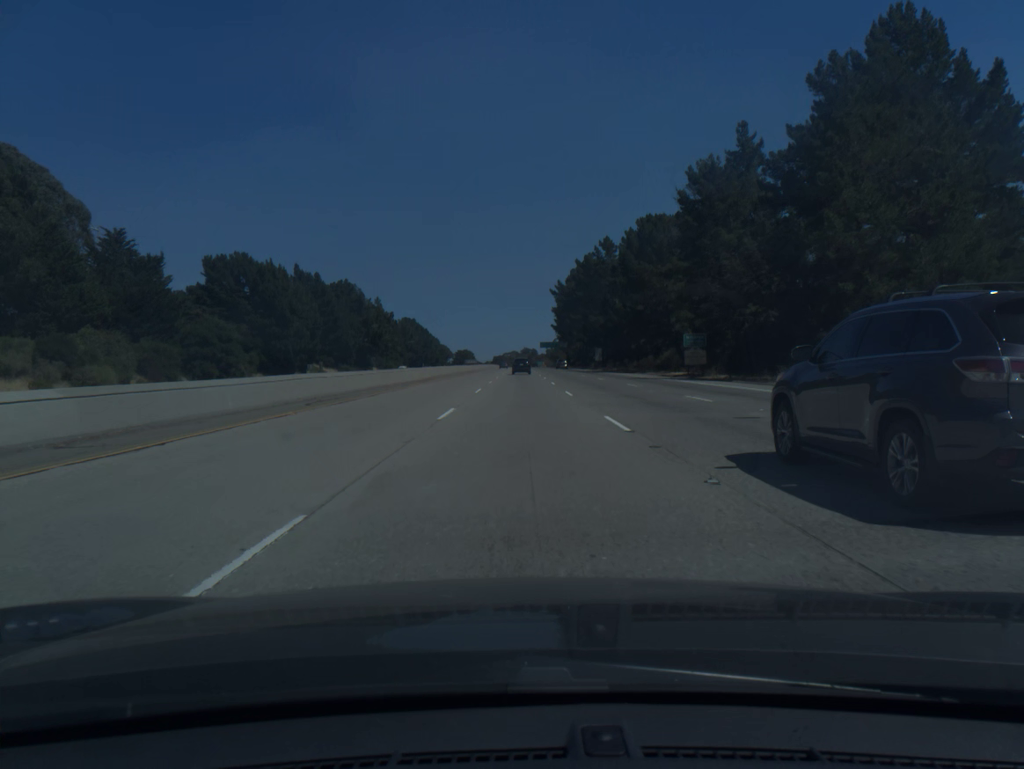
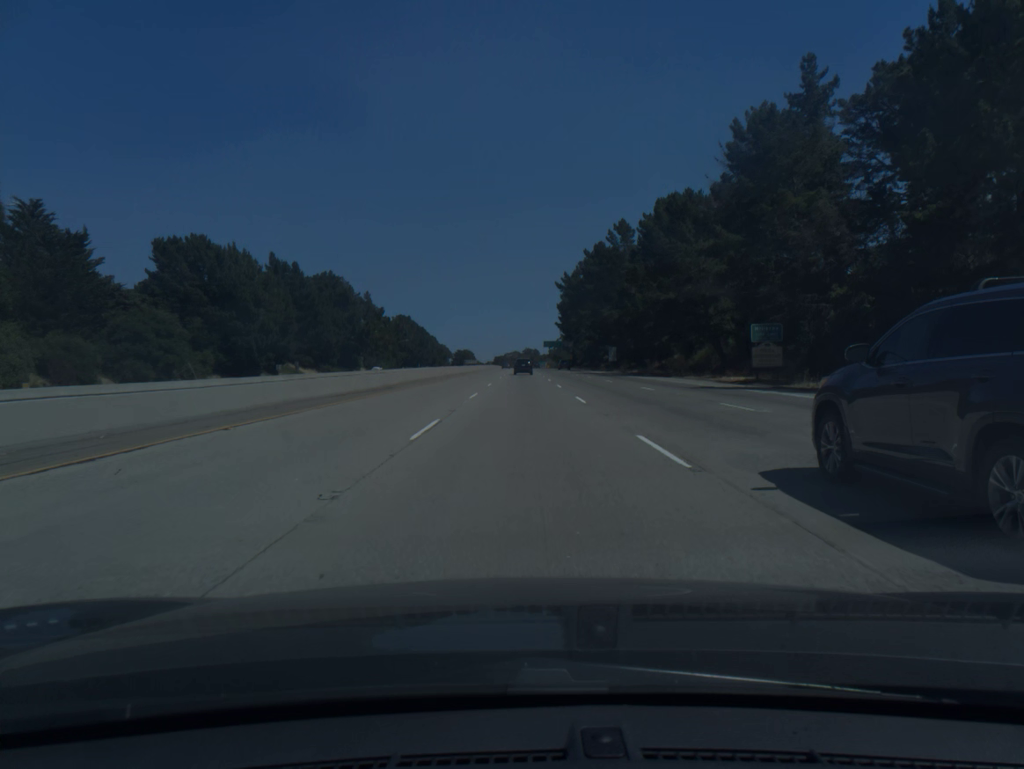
(0.0, +18.9) m; 0°
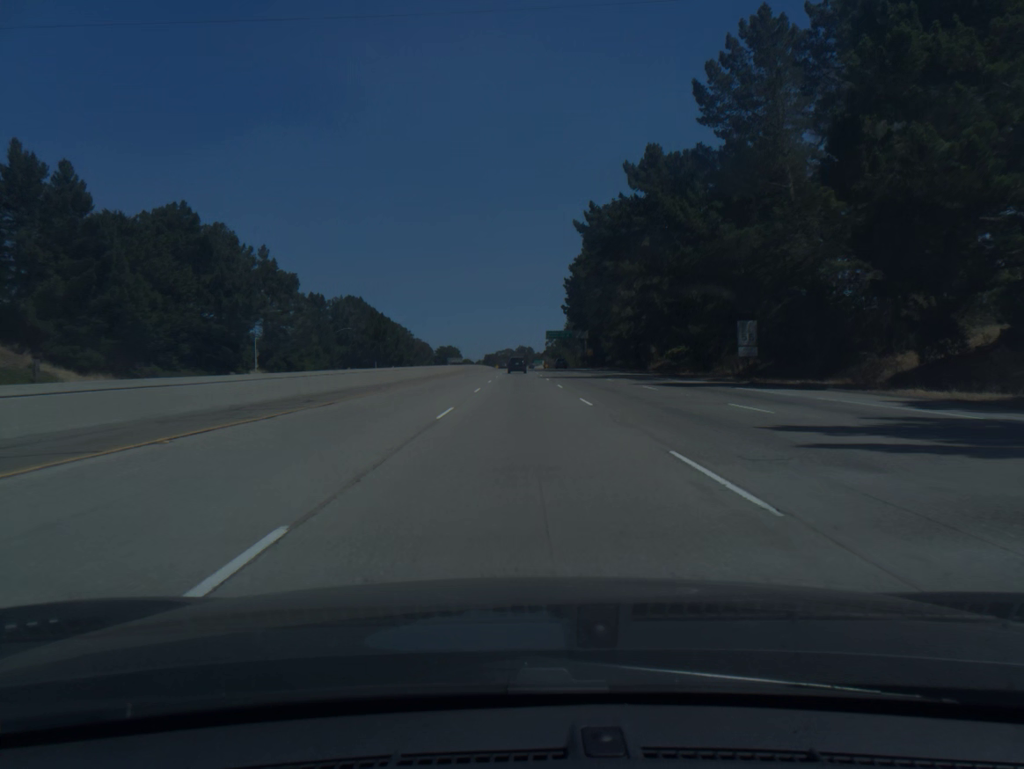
(+0.1, +75.4) m; 0°
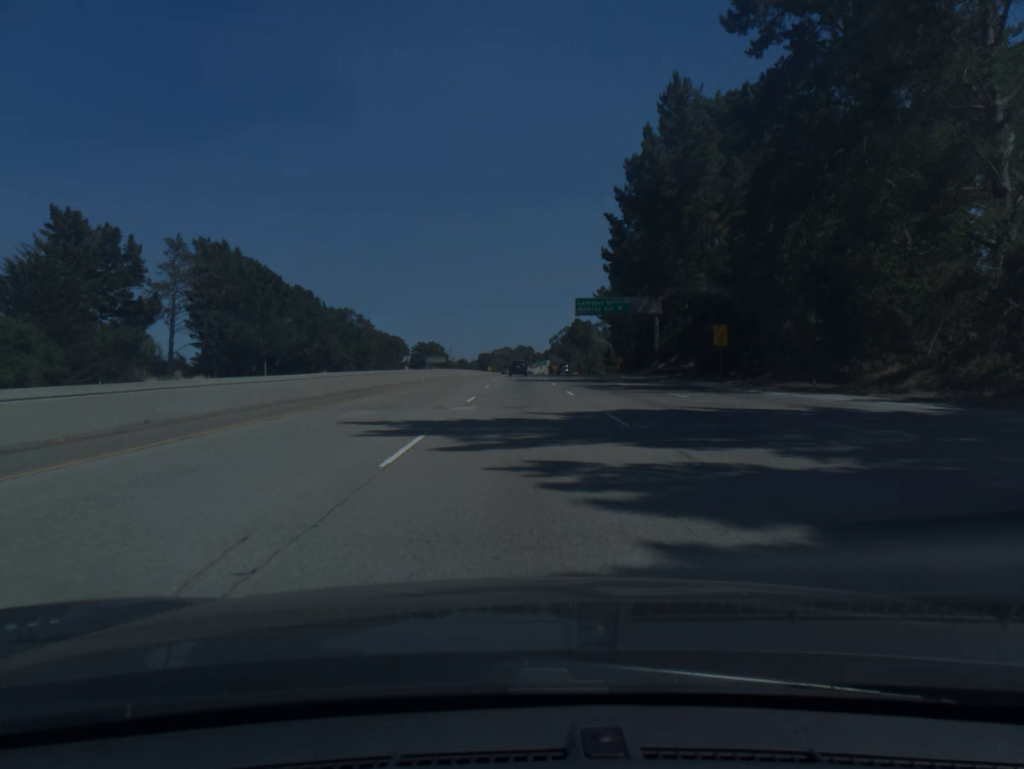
(-0.2, +93.9) m; 0°
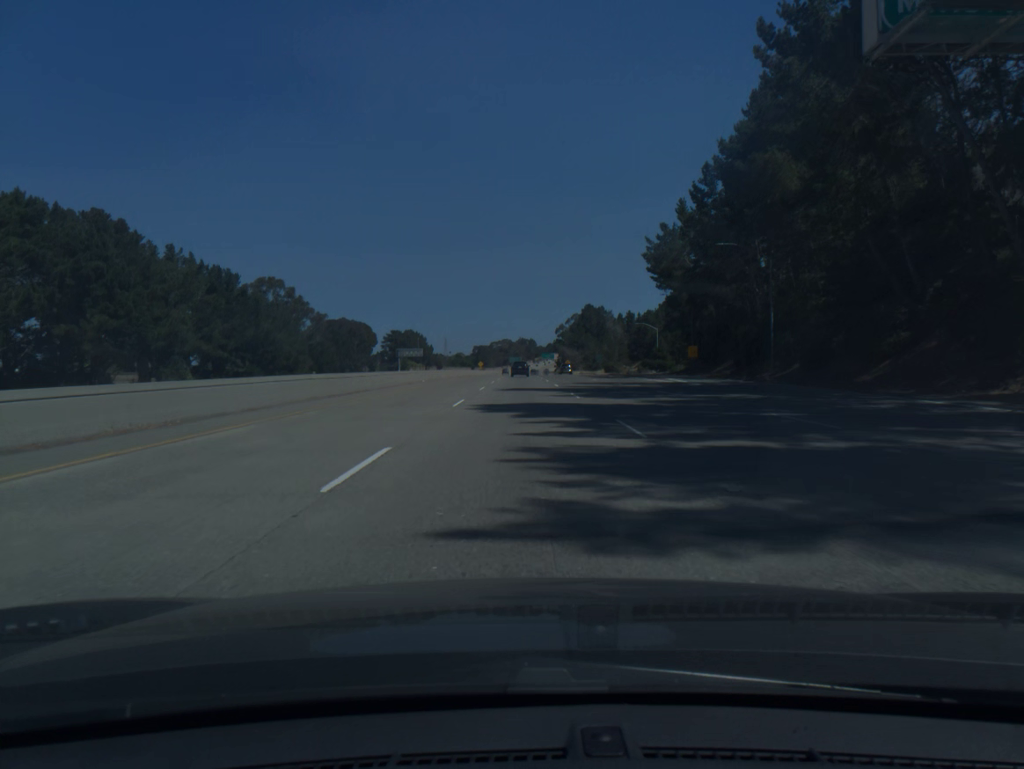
(0.0, +75.0) m; 0°
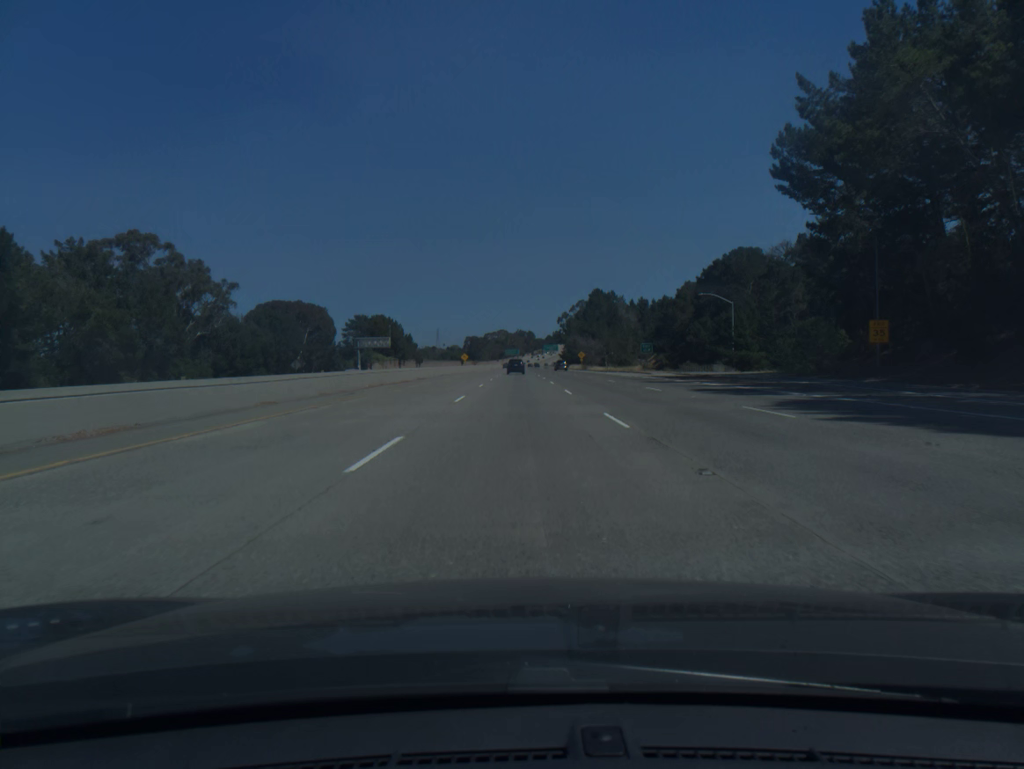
(+0.1, +56.7) m; 0°
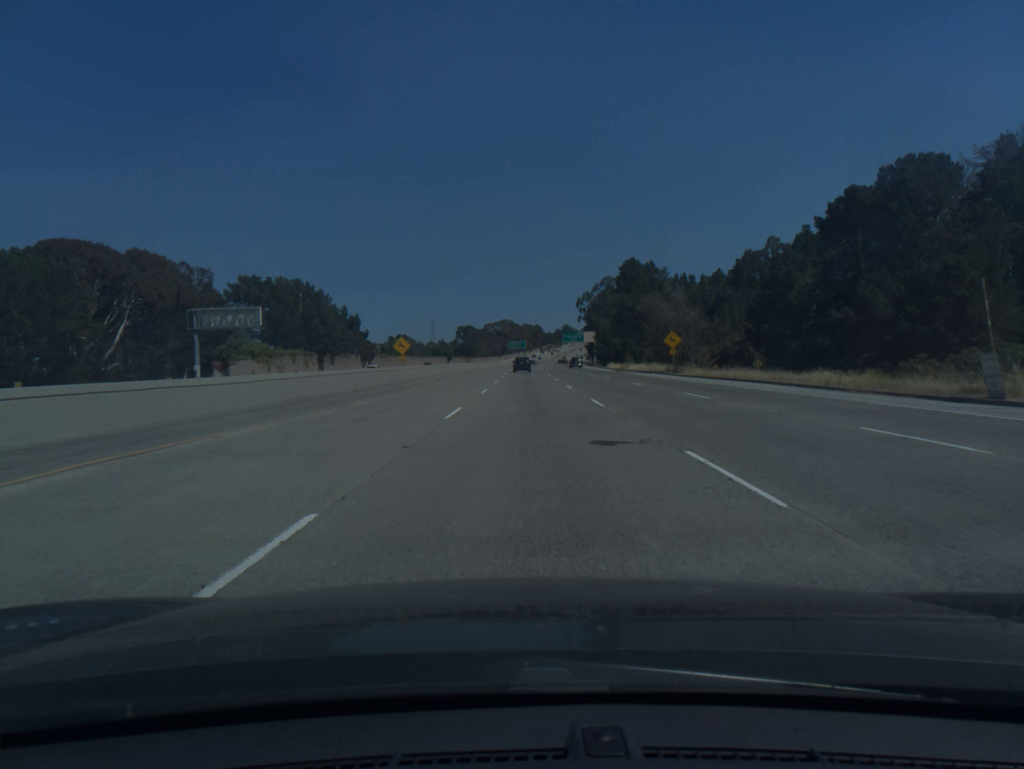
(-0.4, +94.8) m; 0°
